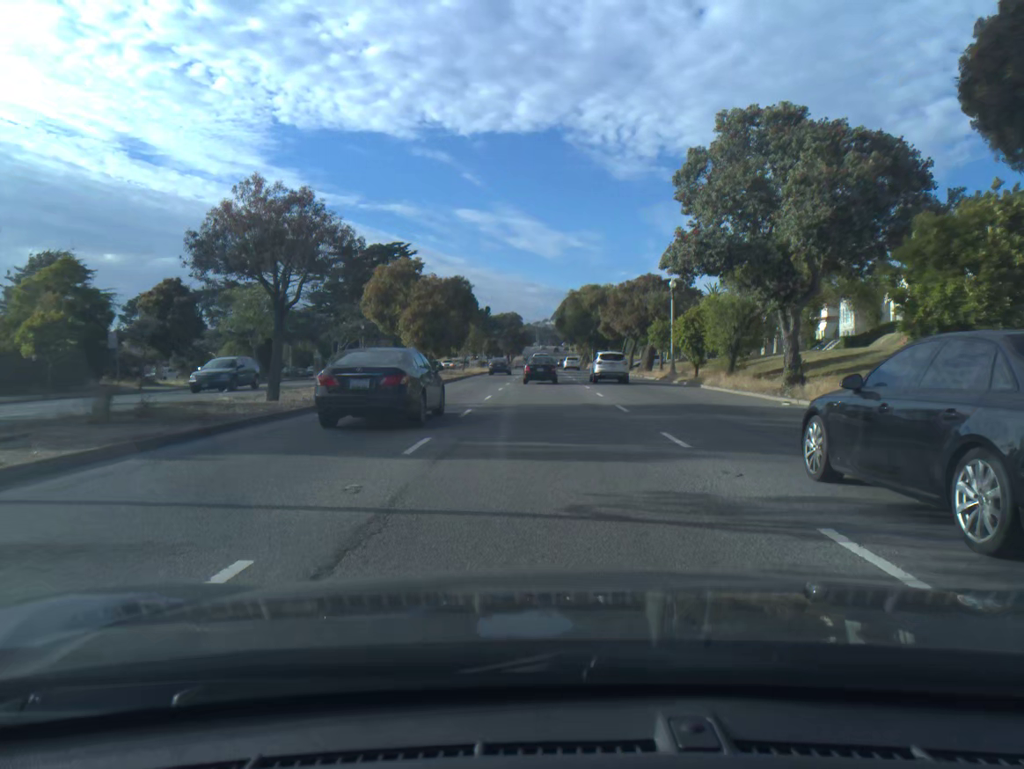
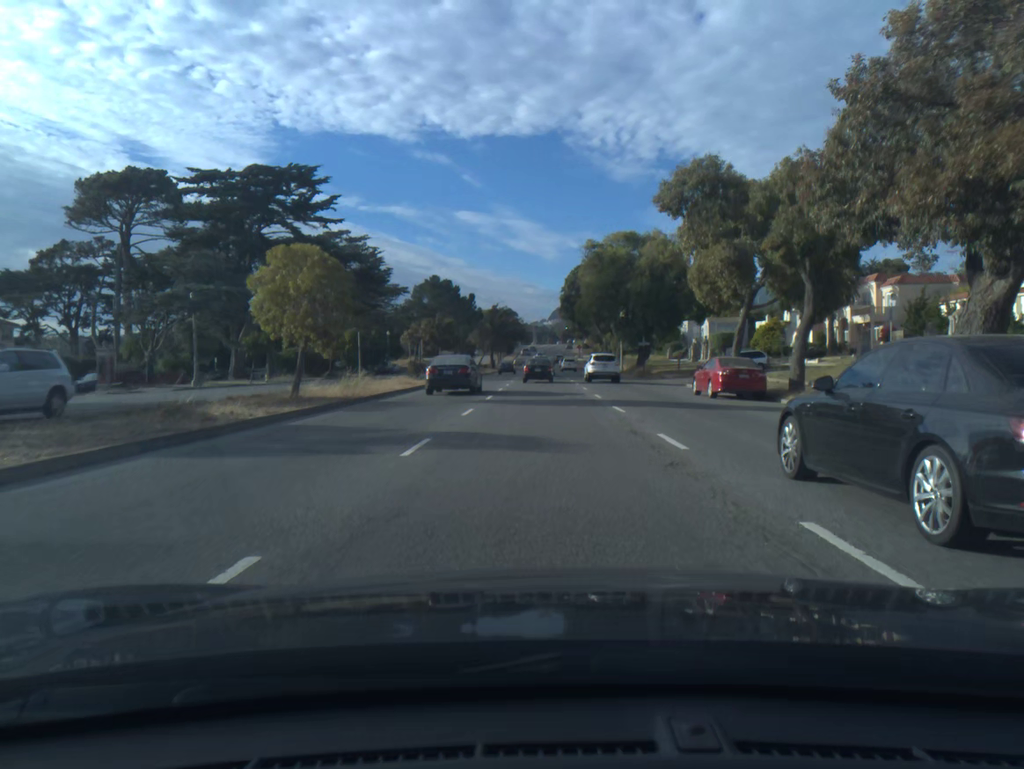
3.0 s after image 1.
(0.0, +50.3) m; 0°
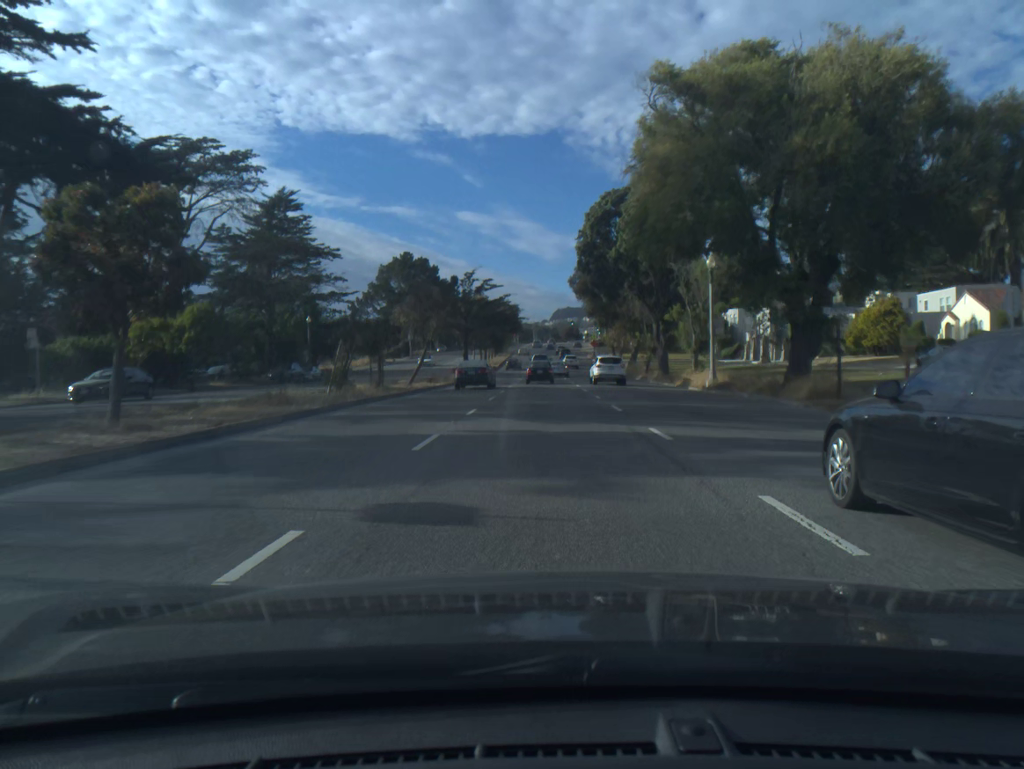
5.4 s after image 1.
(0.0, +42.2) m; 0°
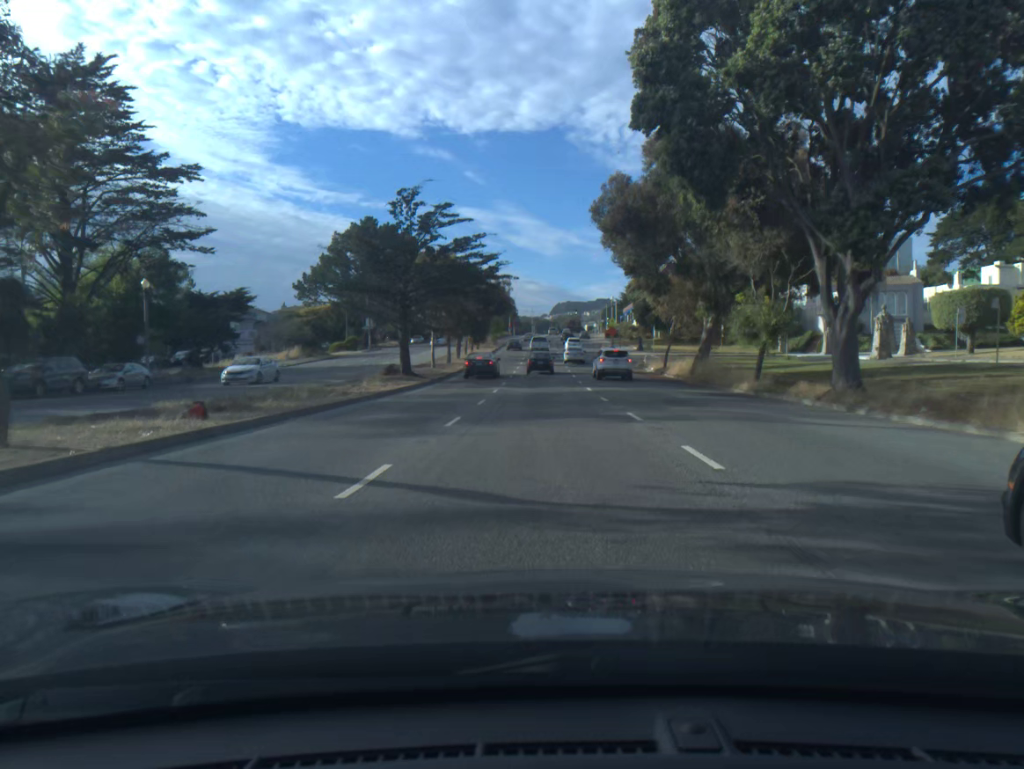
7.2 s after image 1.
(0.0, +33.1) m; 0°
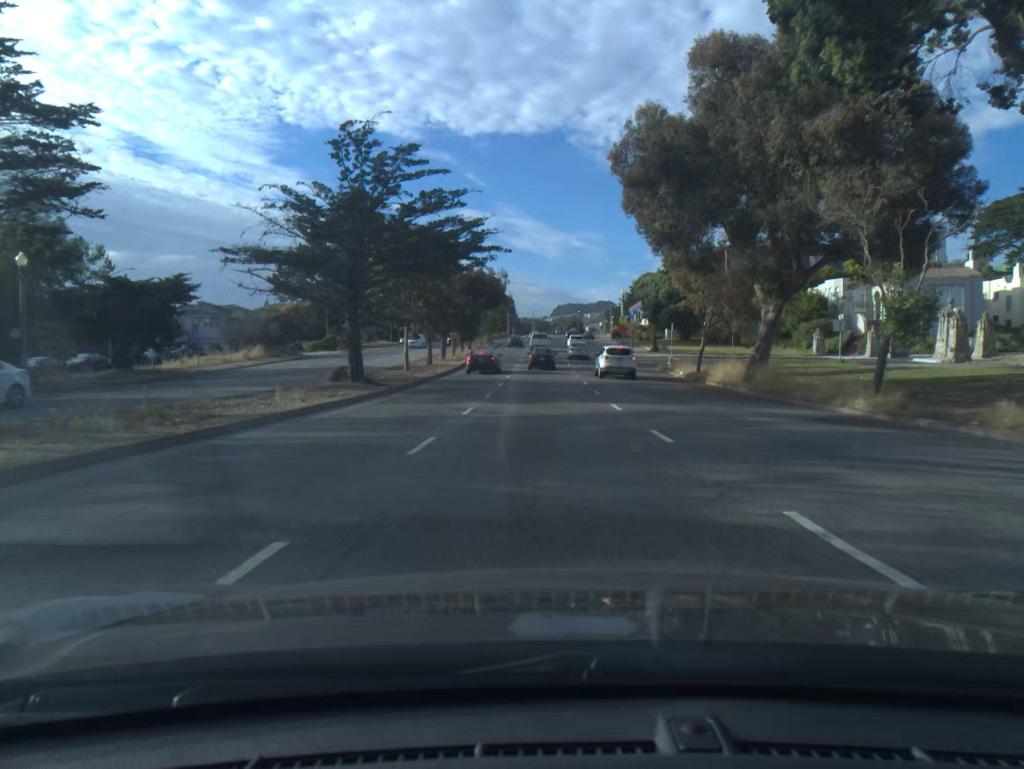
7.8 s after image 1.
(0.0, +11.2) m; 0°
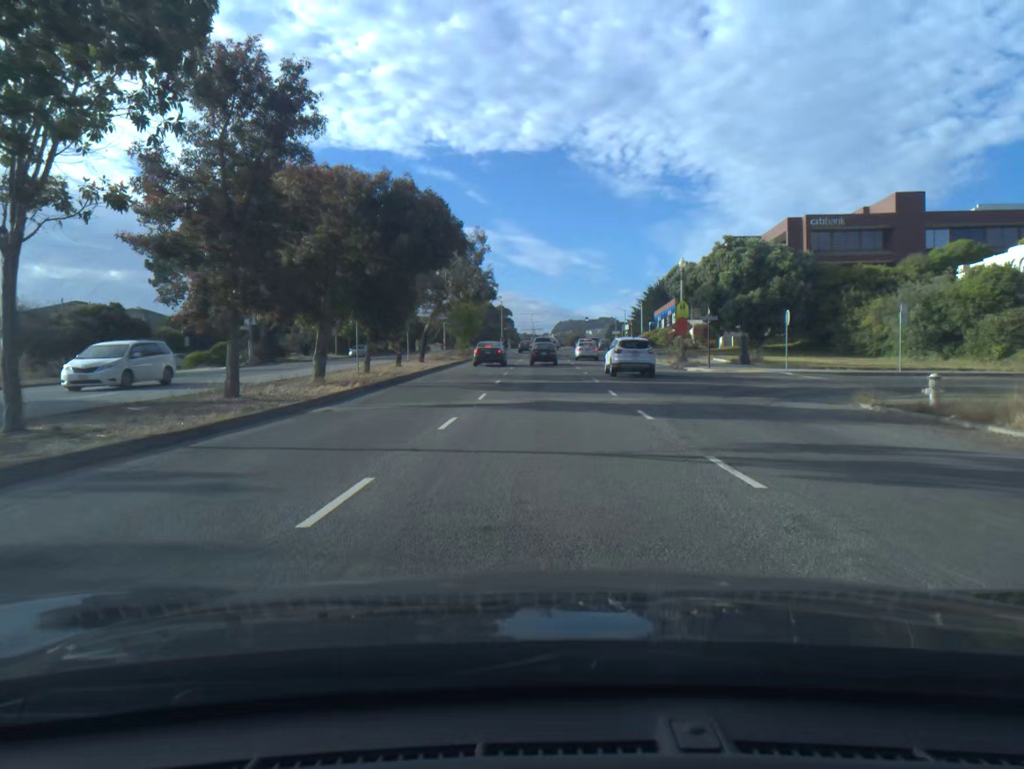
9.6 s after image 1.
(0.0, +33.6) m; 0°
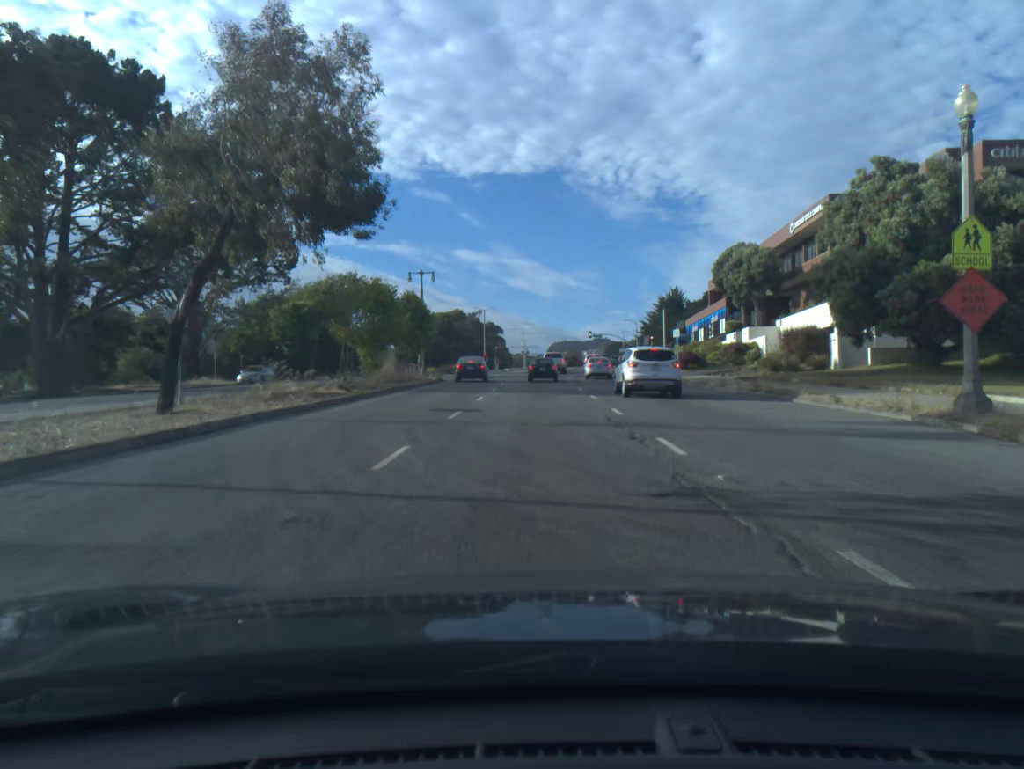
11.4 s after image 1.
(+0.1, +32.8) m; 0°
